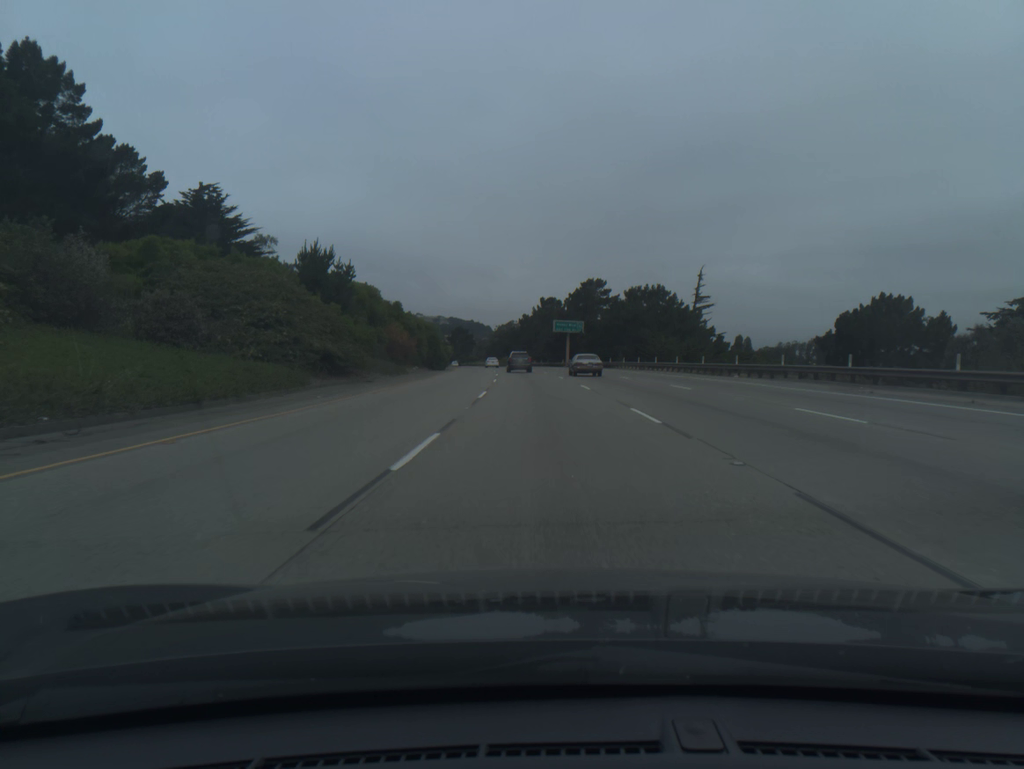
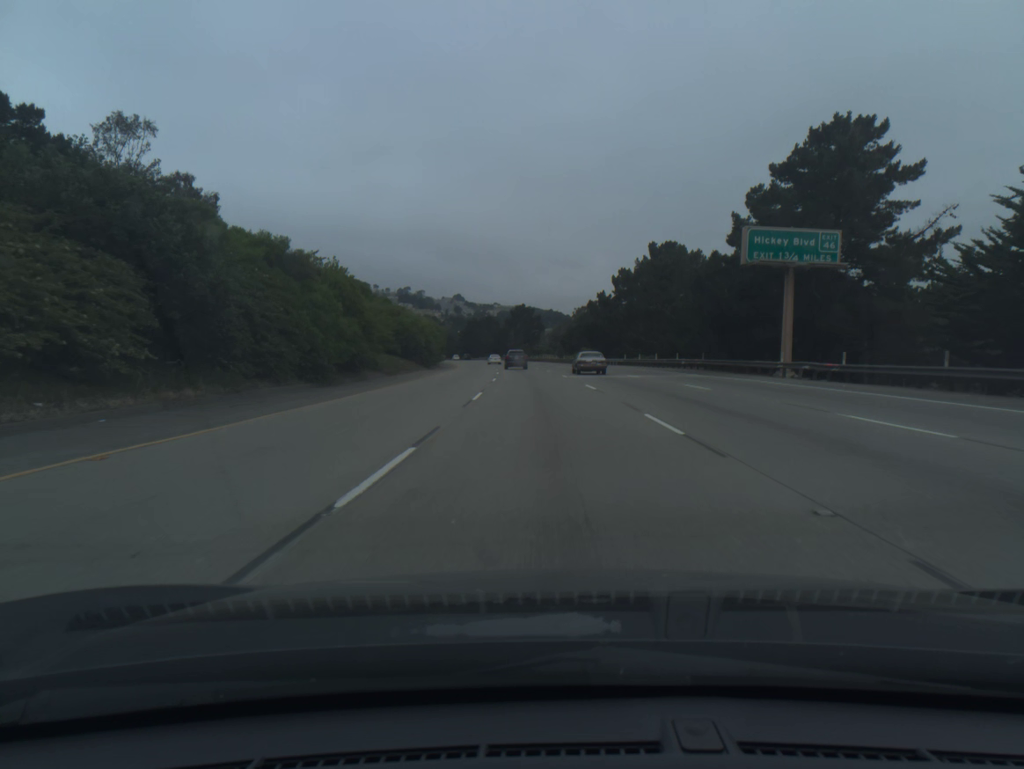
(-4.2, +89.7) m; -6°
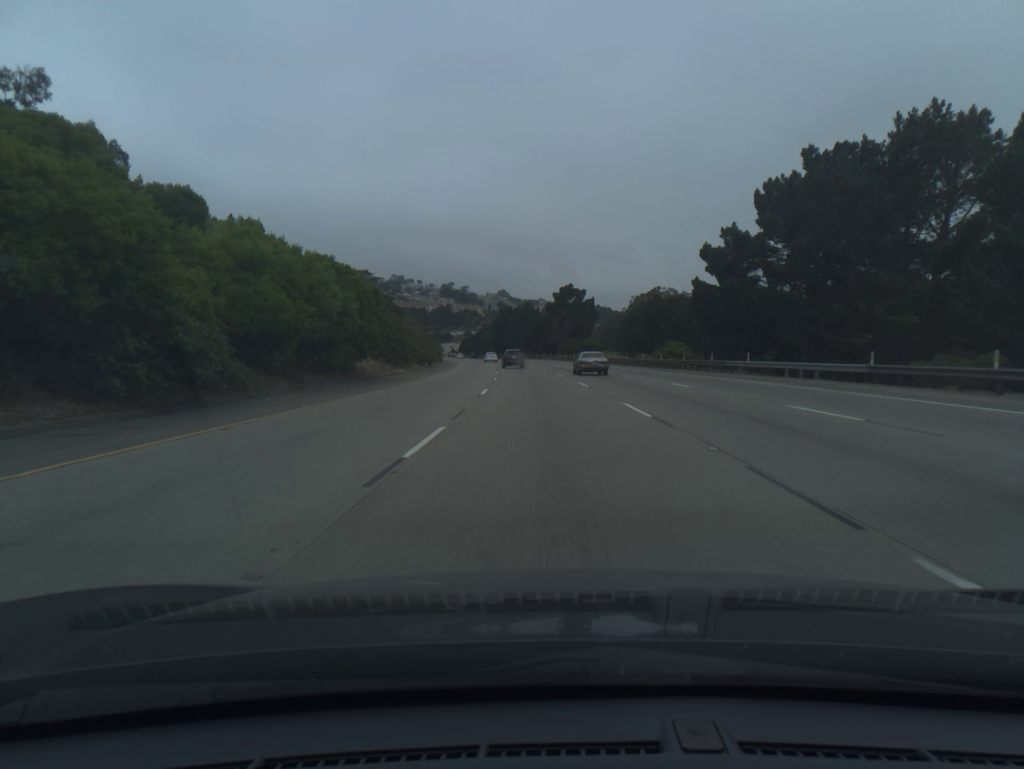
(-1.5, +54.9) m; -3°
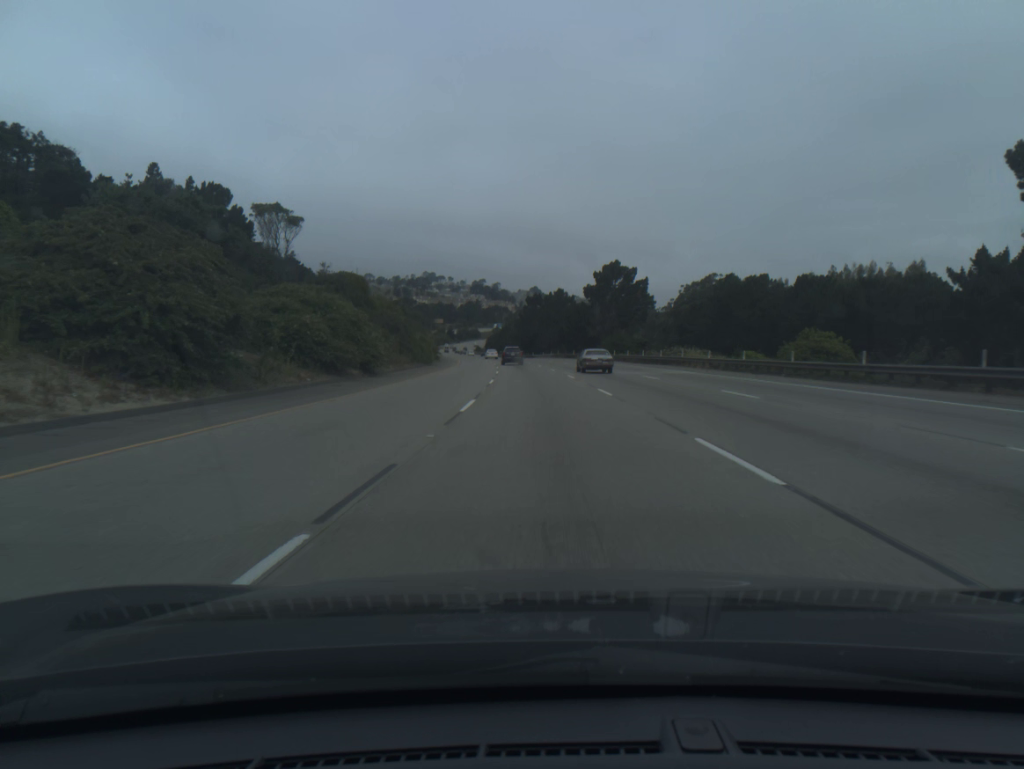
(-0.7, +37.0) m; -2°
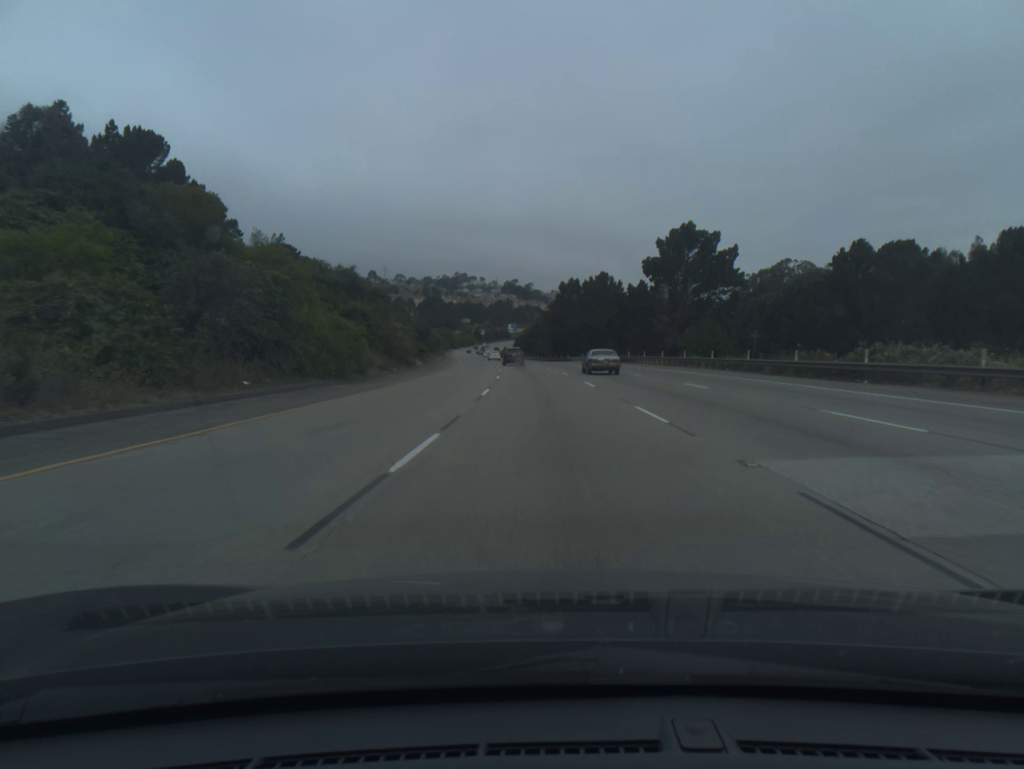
(-0.8, +37.3) m; -2°
